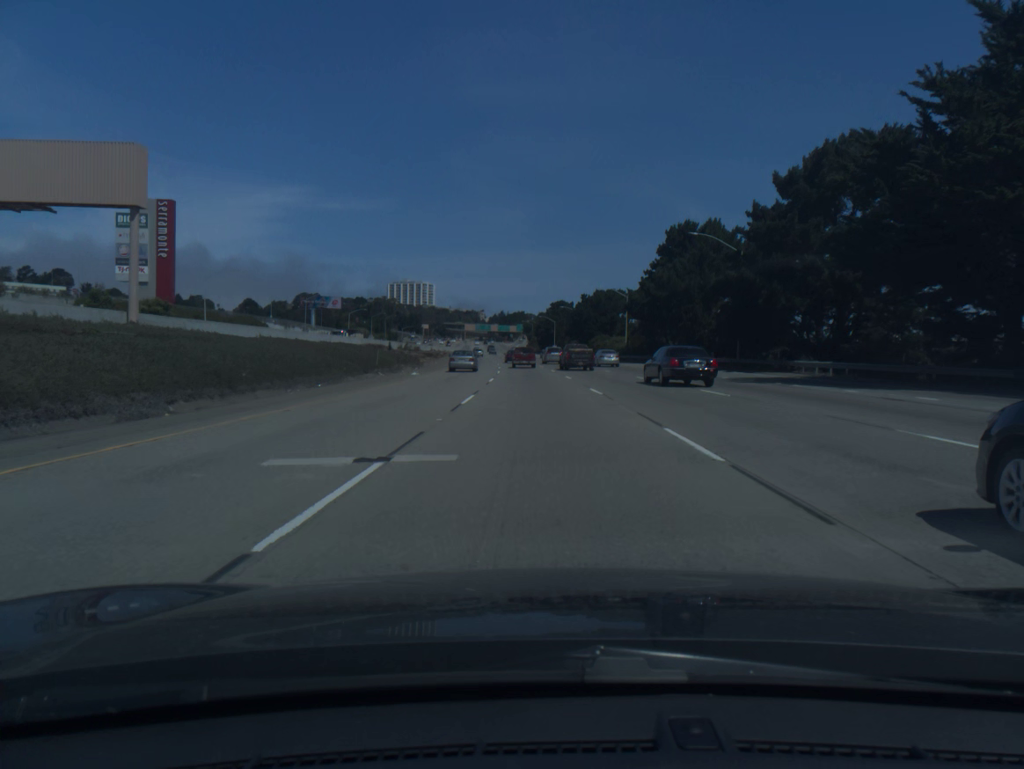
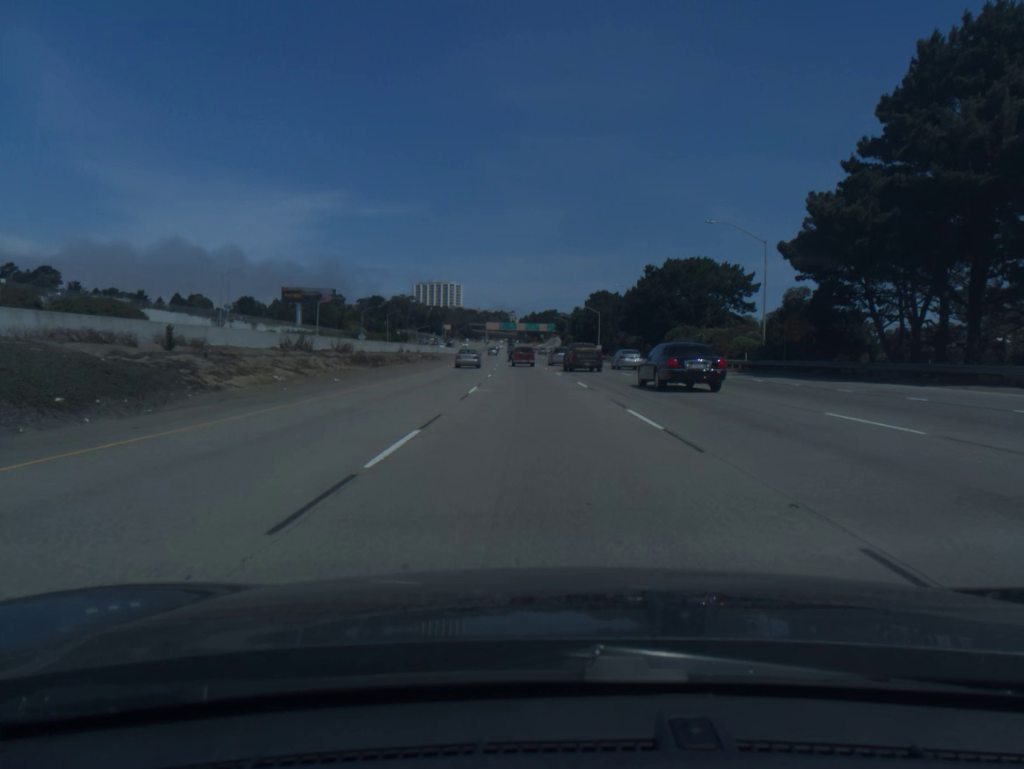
(-1.1, +54.9) m; -2°
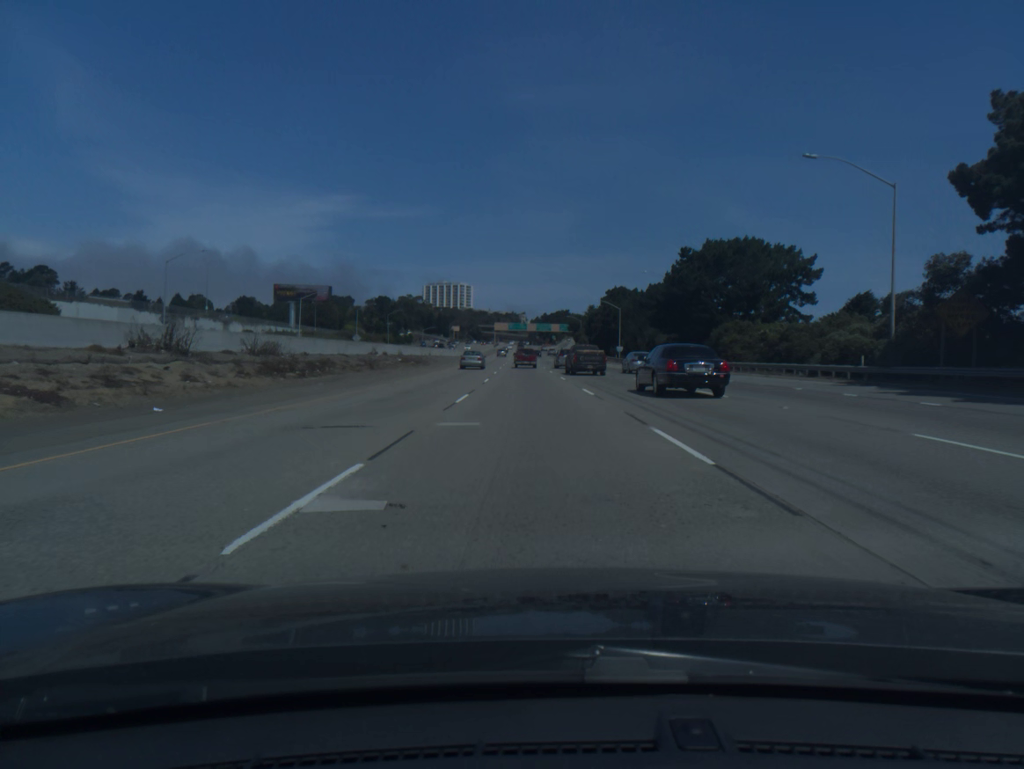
(-0.1, +18.3) m; -1°
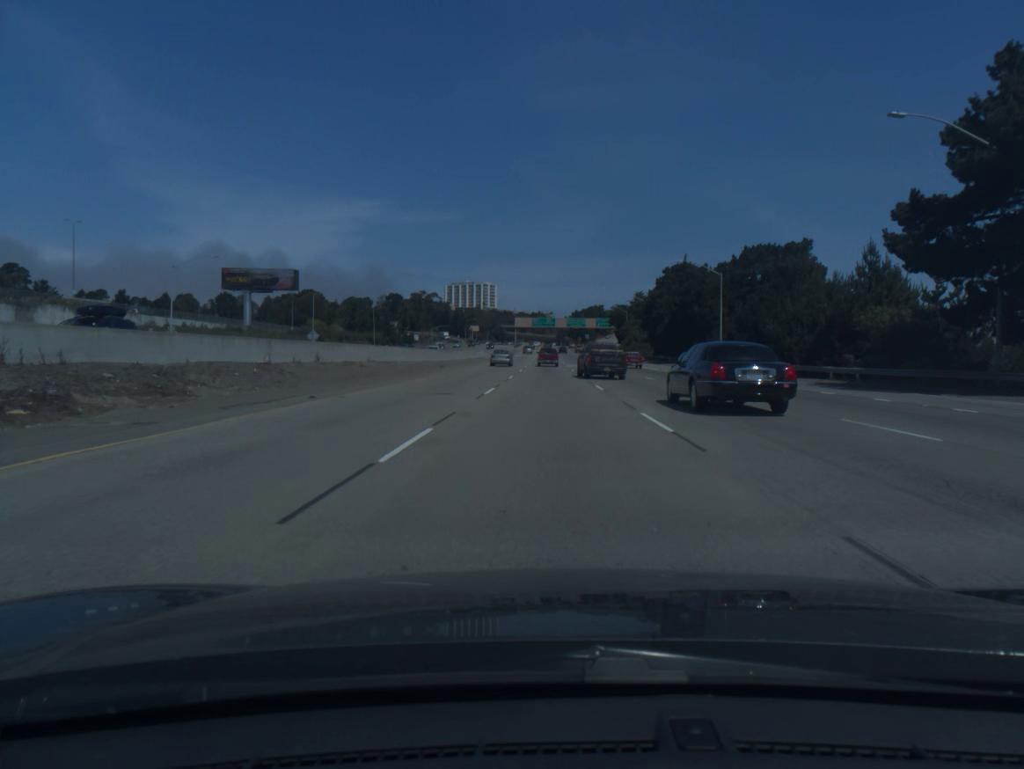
(-1.2, +54.6) m; -2°
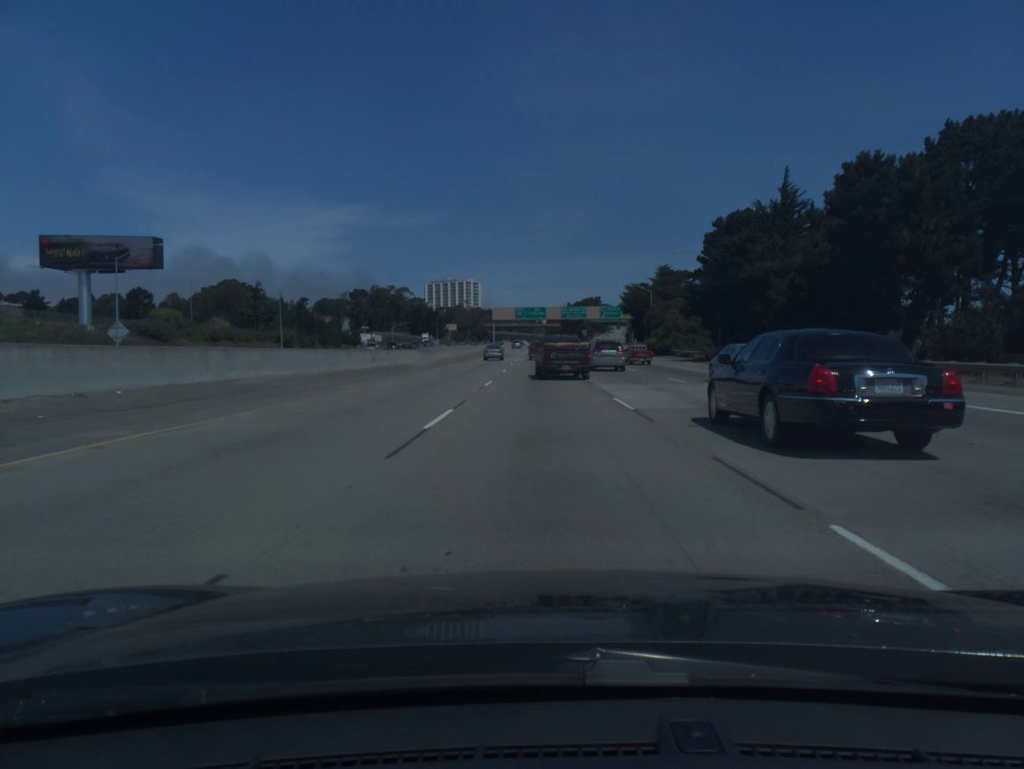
(+0.3, +54.6) m; +1°
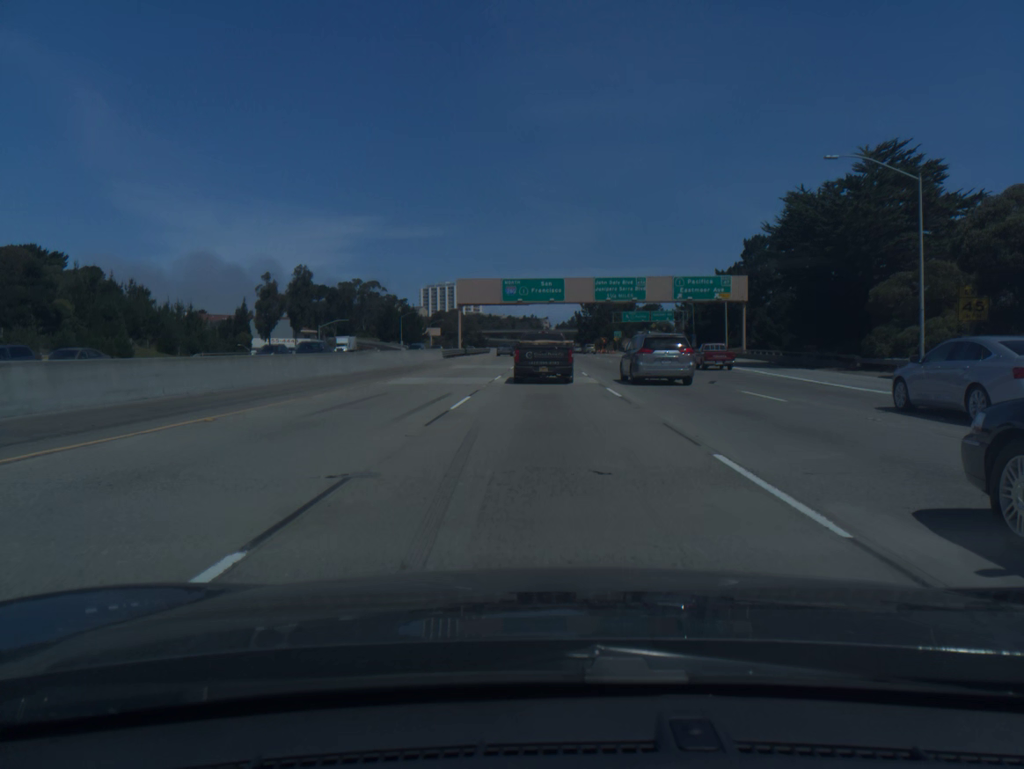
(-0.5, +84.5) m; 0°
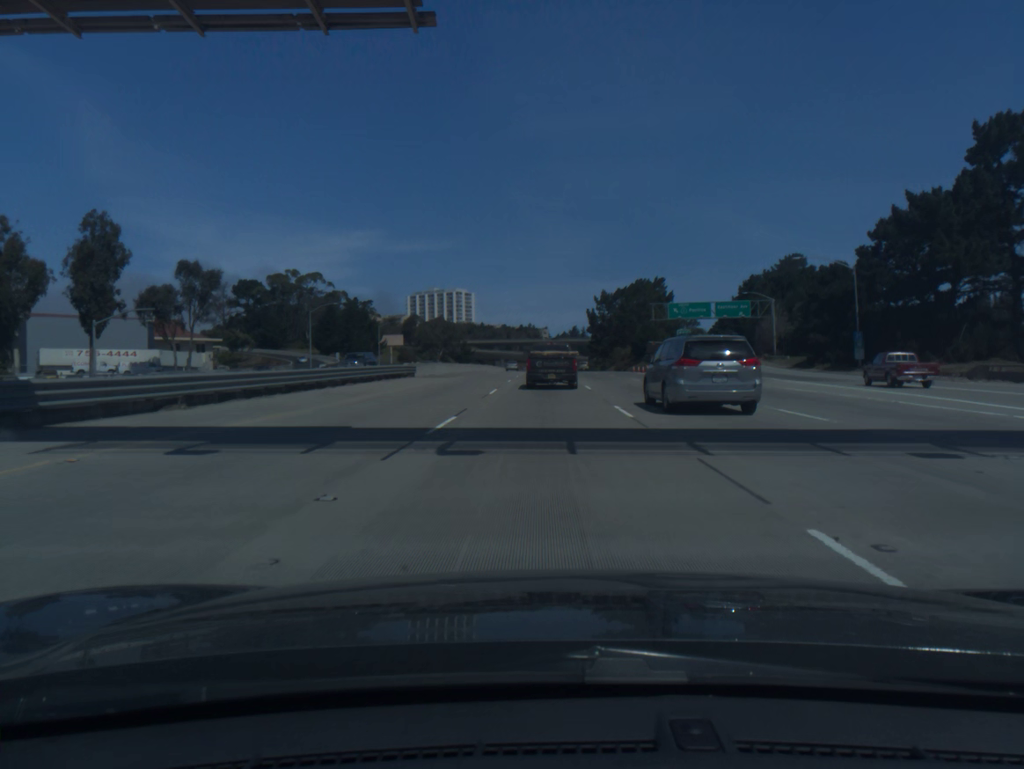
(+0.3, +76.5) m; 0°
